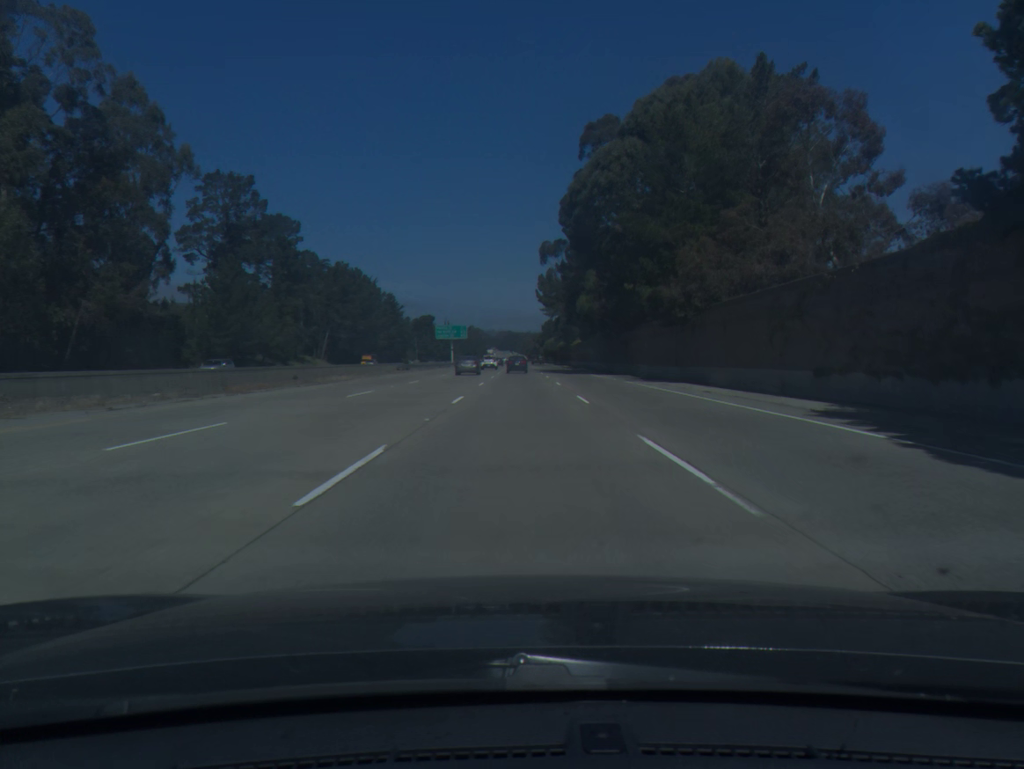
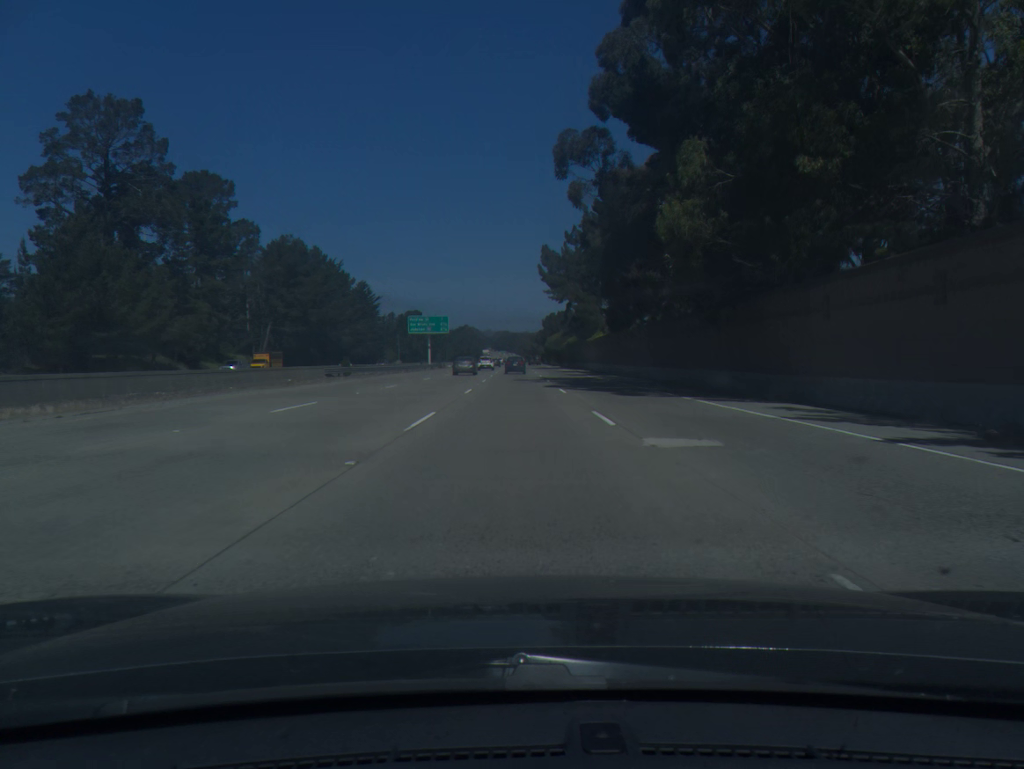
(0.0, +36.0) m; 0°
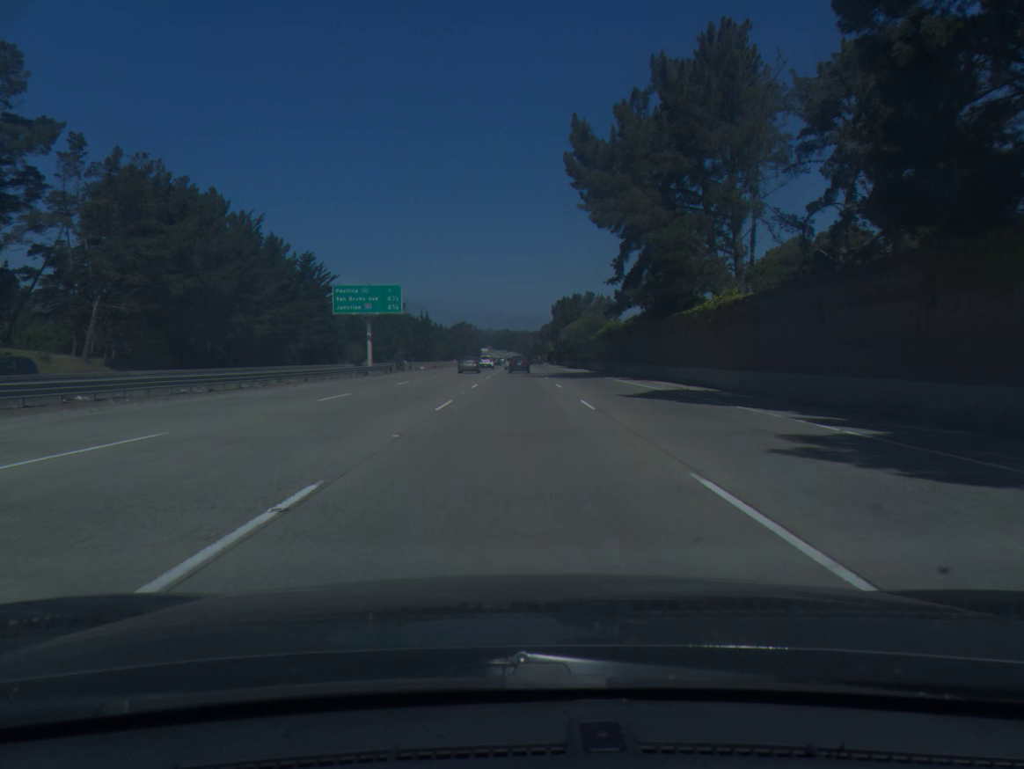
(-0.2, +54.4) m; 0°
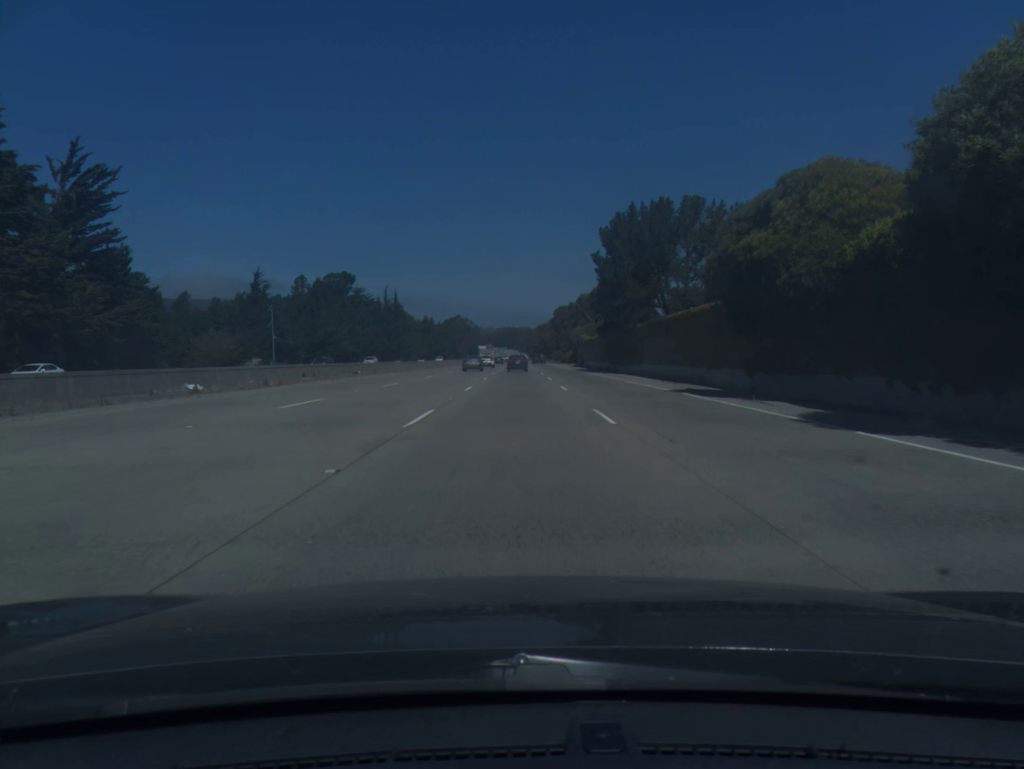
(-0.1, +91.8) m; 0°
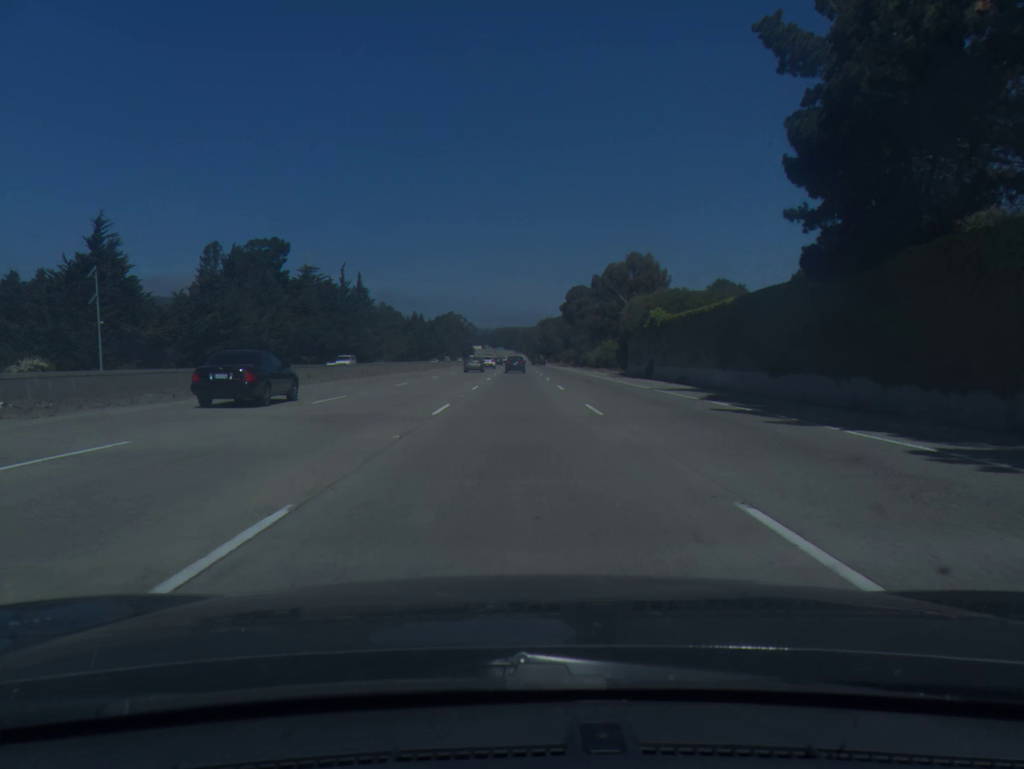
(-0.1, +55.5) m; 0°
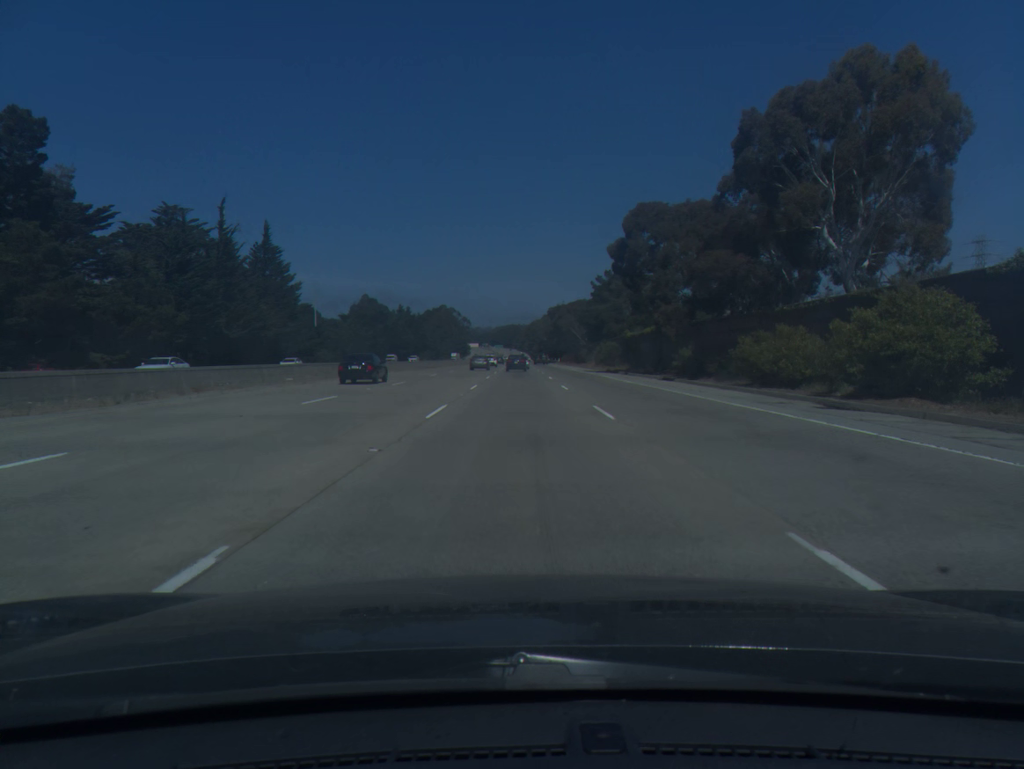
(-0.2, +74.6) m; 0°
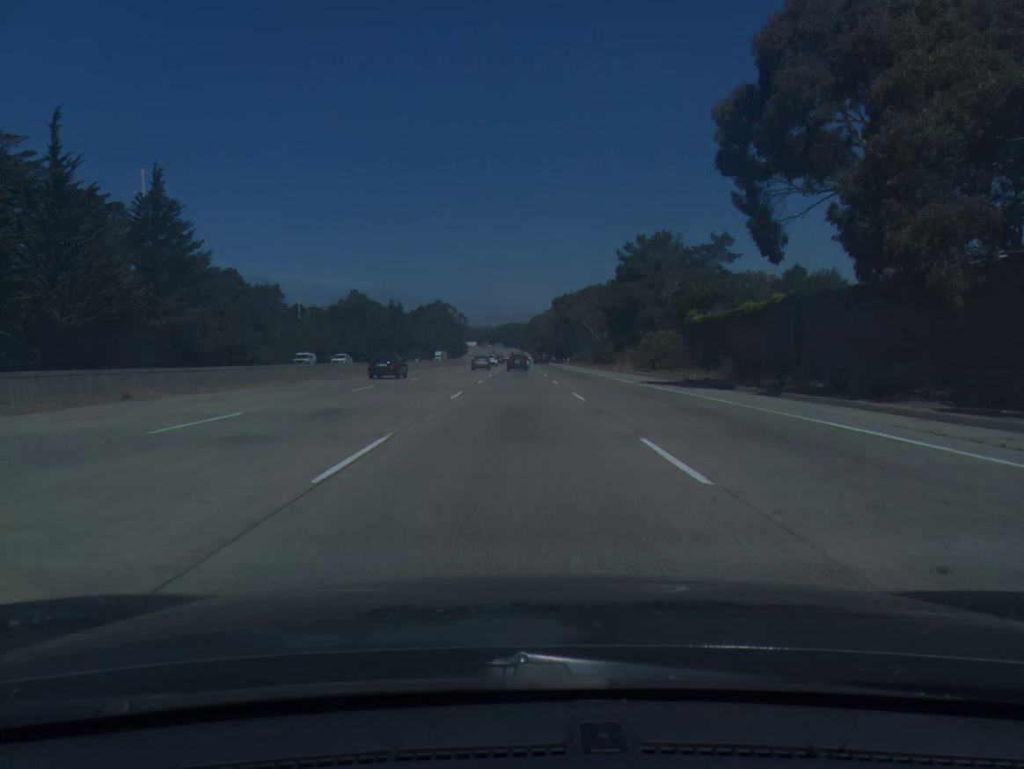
(+0.1, +37.4) m; 0°
